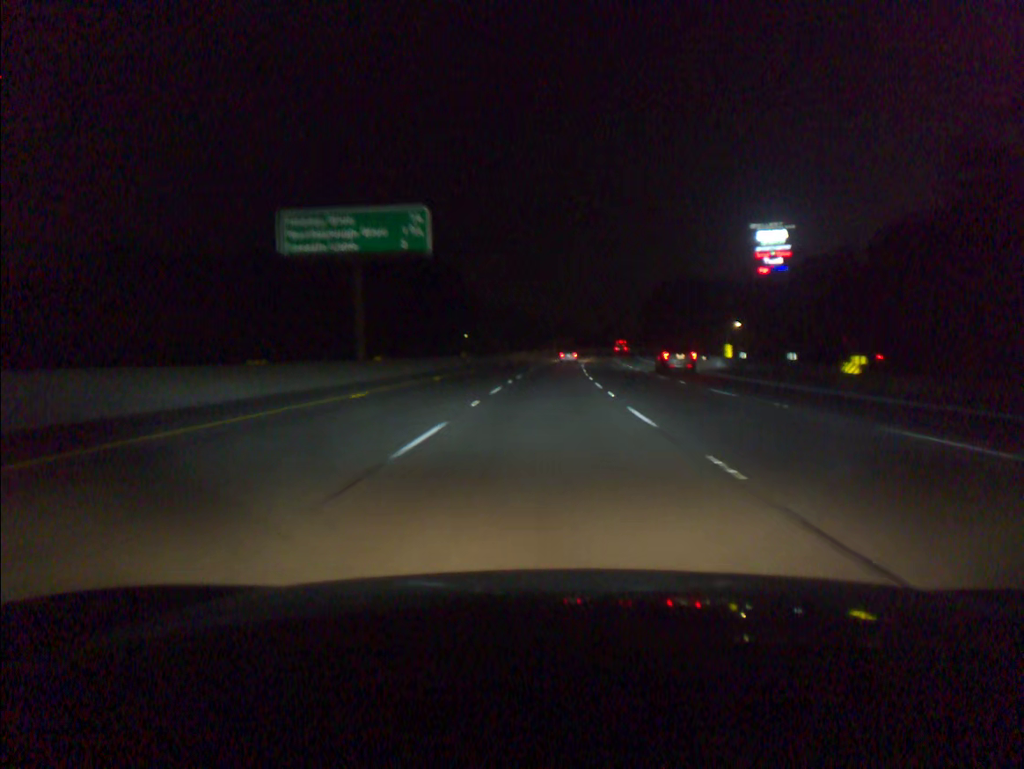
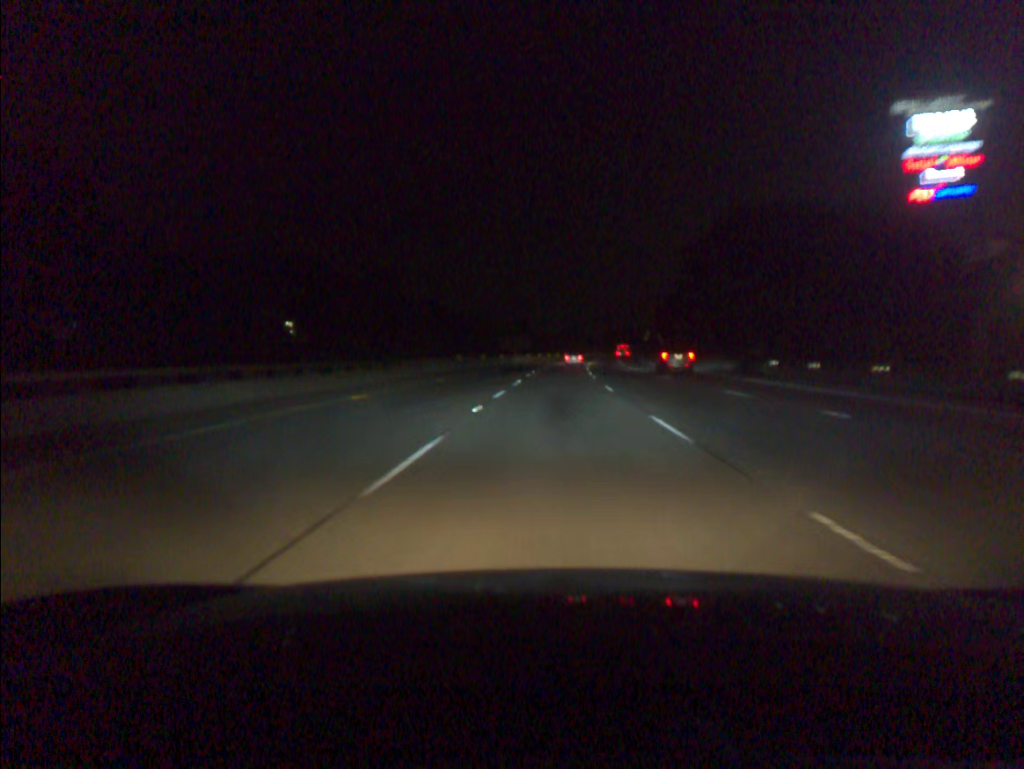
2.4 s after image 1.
(+2.1, +75.6) m; +3°
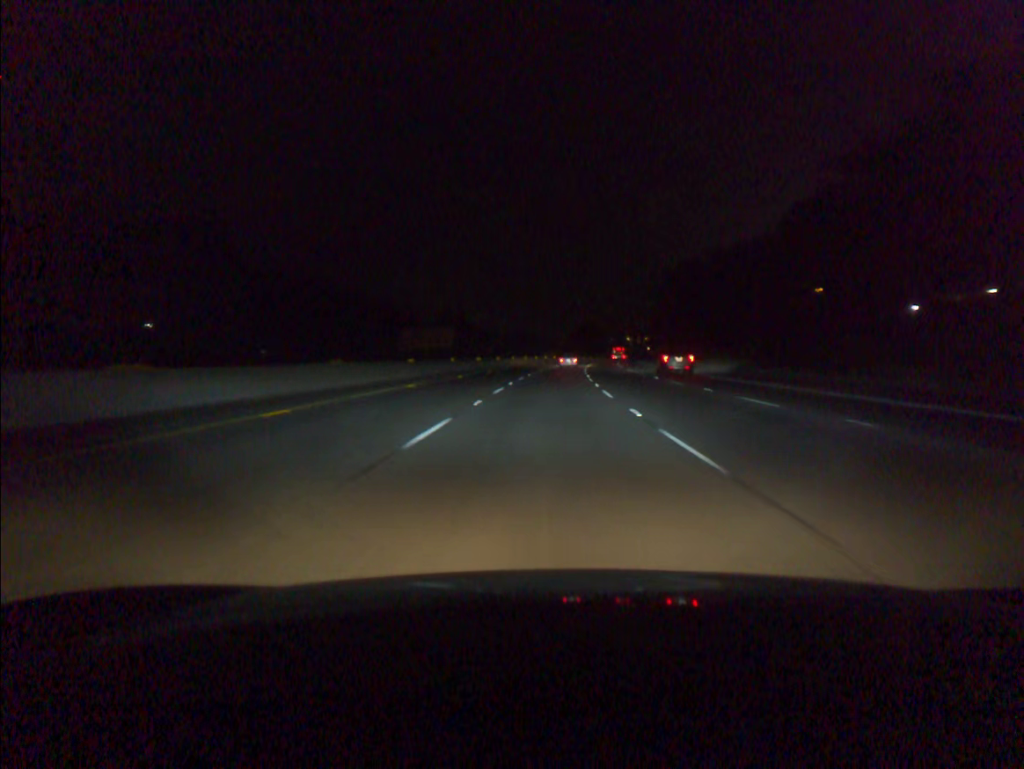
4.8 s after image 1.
(+2.7, +75.6) m; +4°
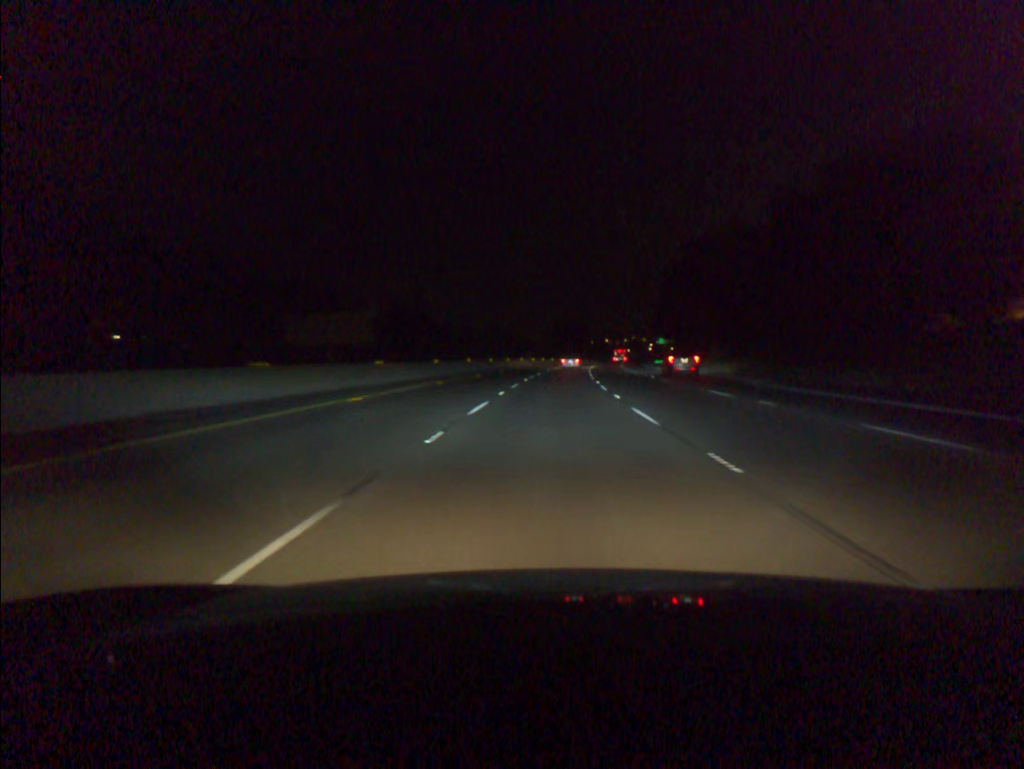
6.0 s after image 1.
(+0.5, +37.9) m; +2°
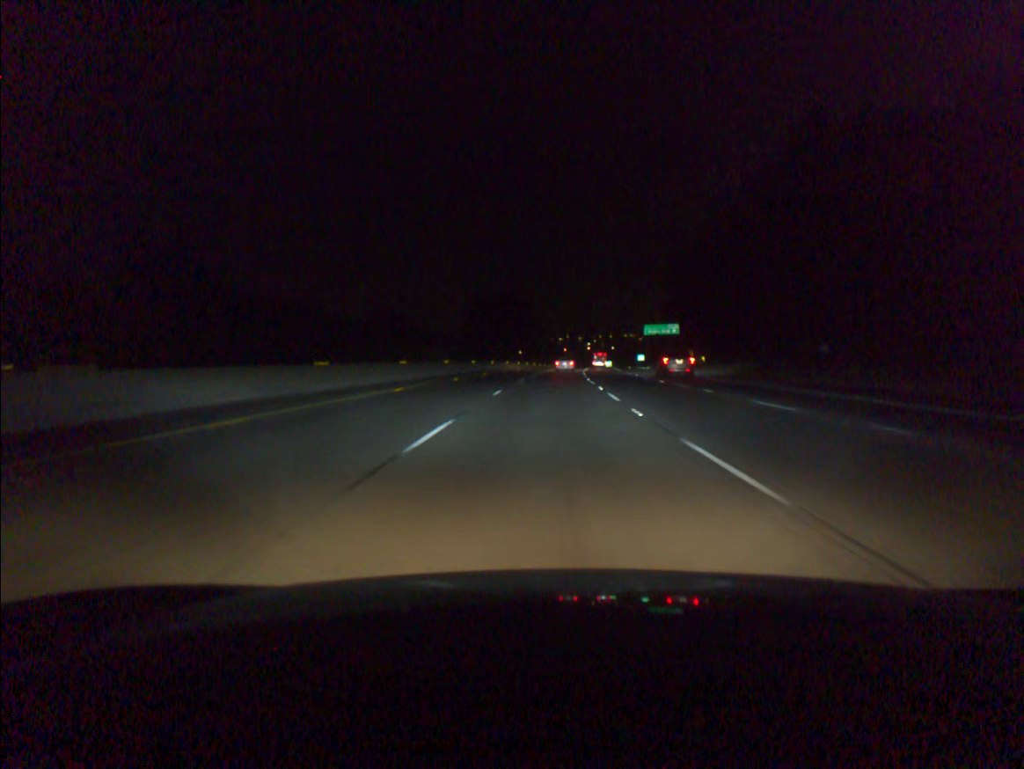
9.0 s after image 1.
(+4.3, +95.0) m; +5°
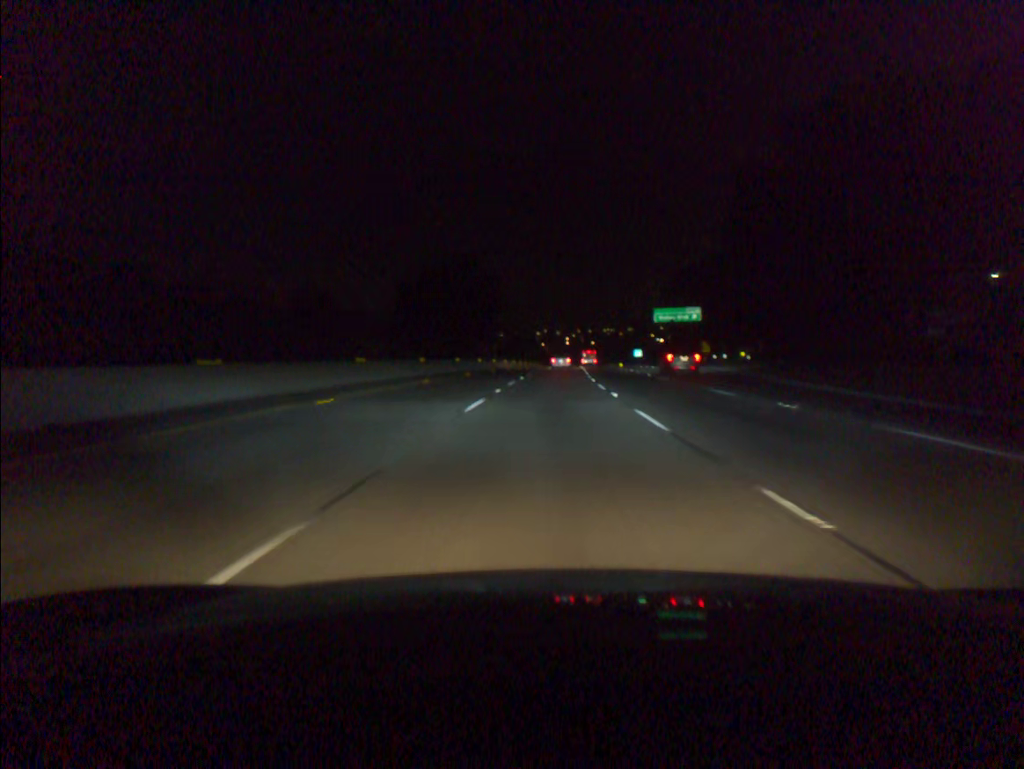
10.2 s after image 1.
(+0.5, +38.2) m; +2°
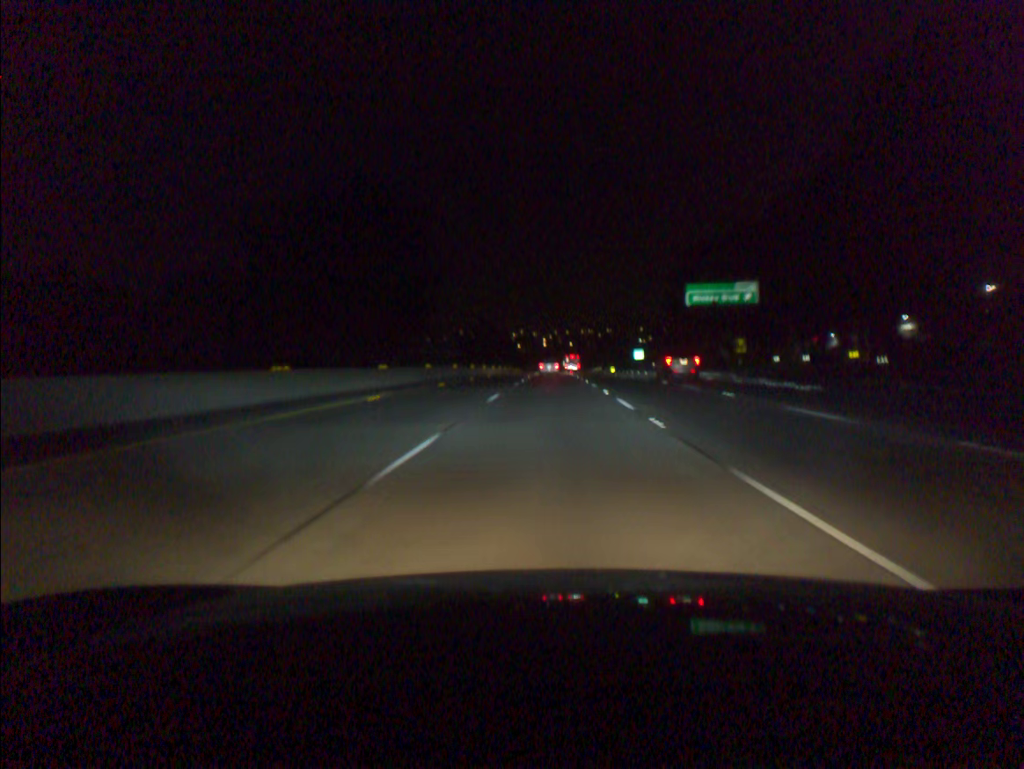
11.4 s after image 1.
(+0.6, +38.3) m; +2°
